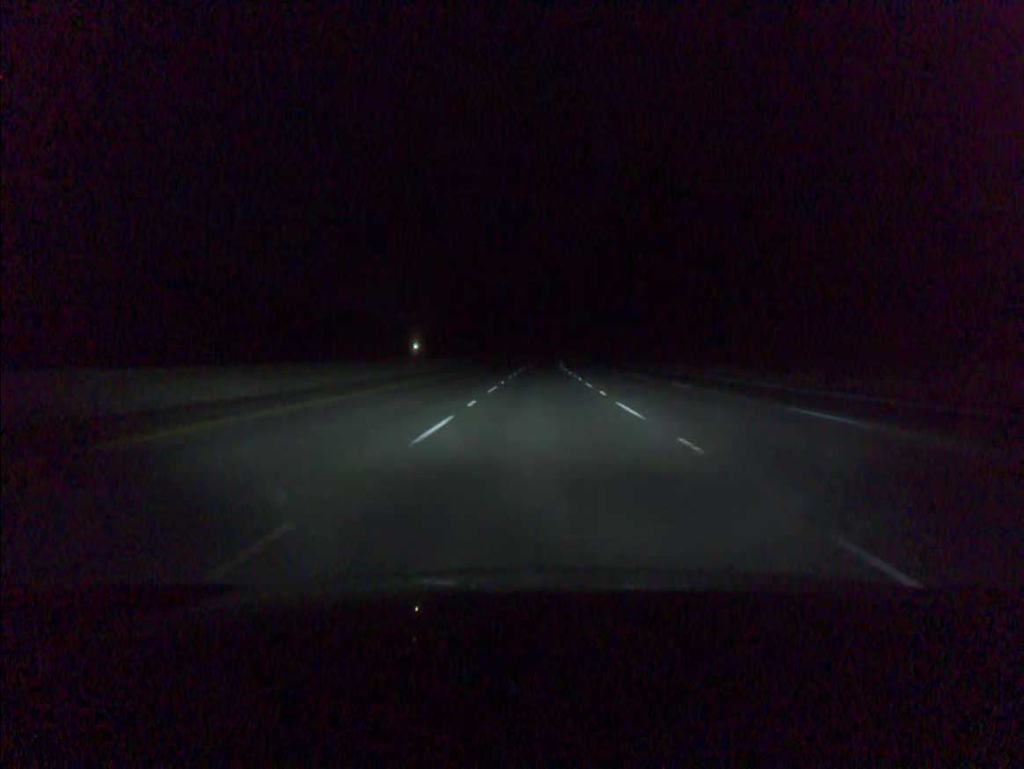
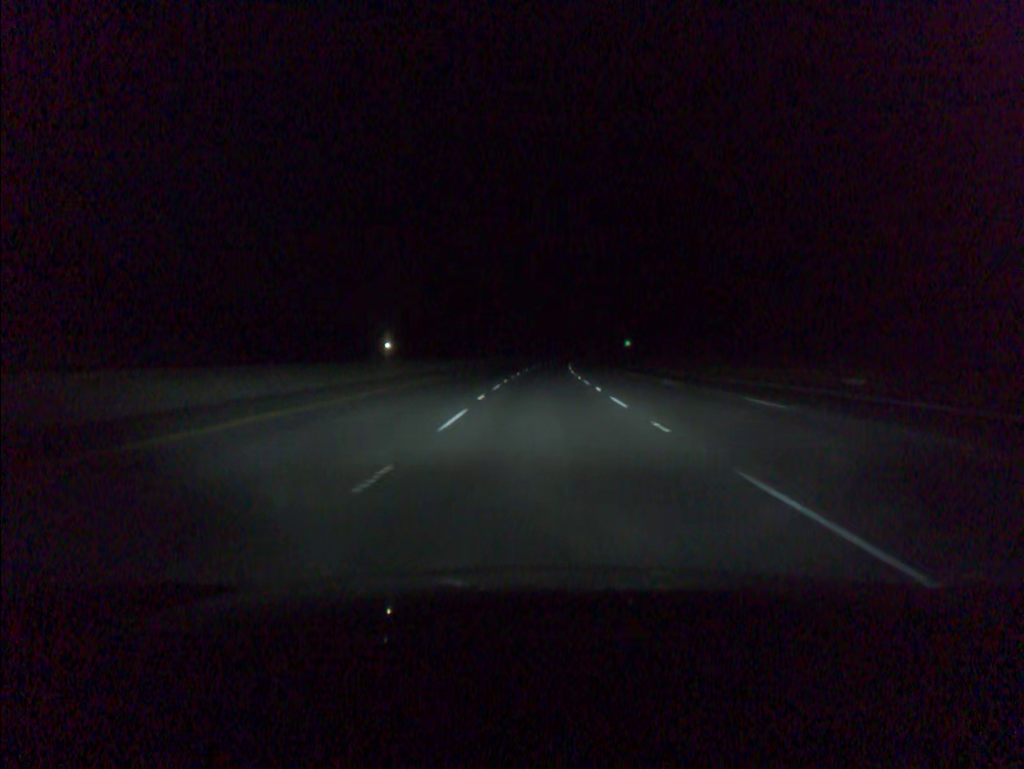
(0.0, +40.8) m; 0°
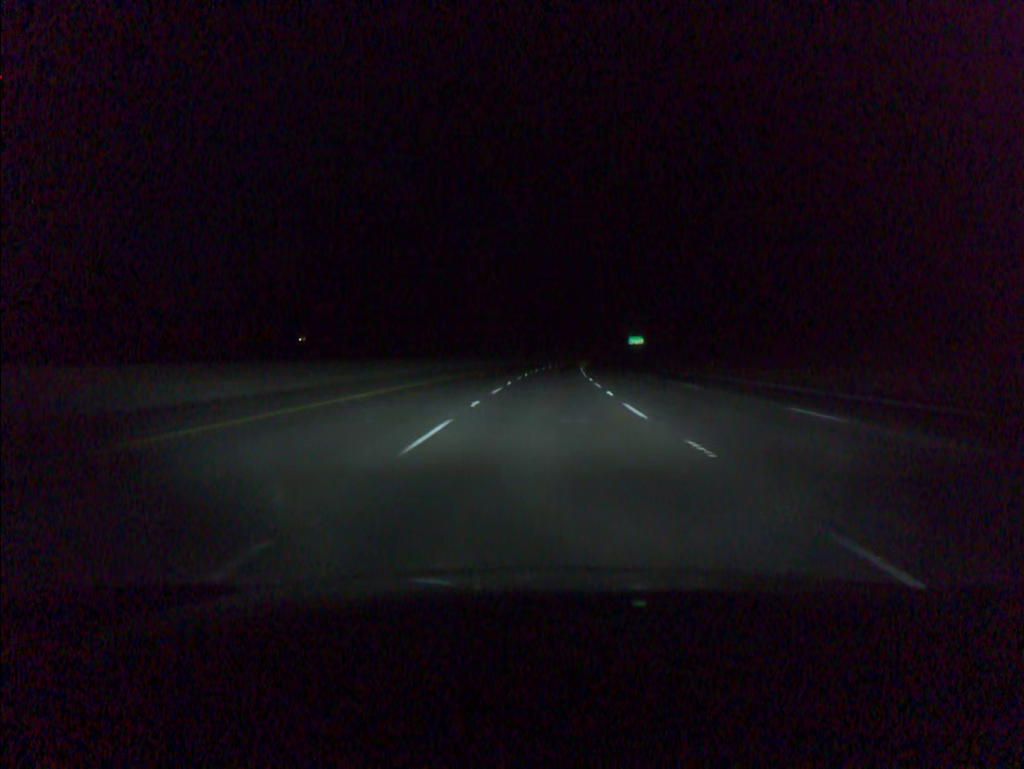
(+0.5, +61.3) m; +1°
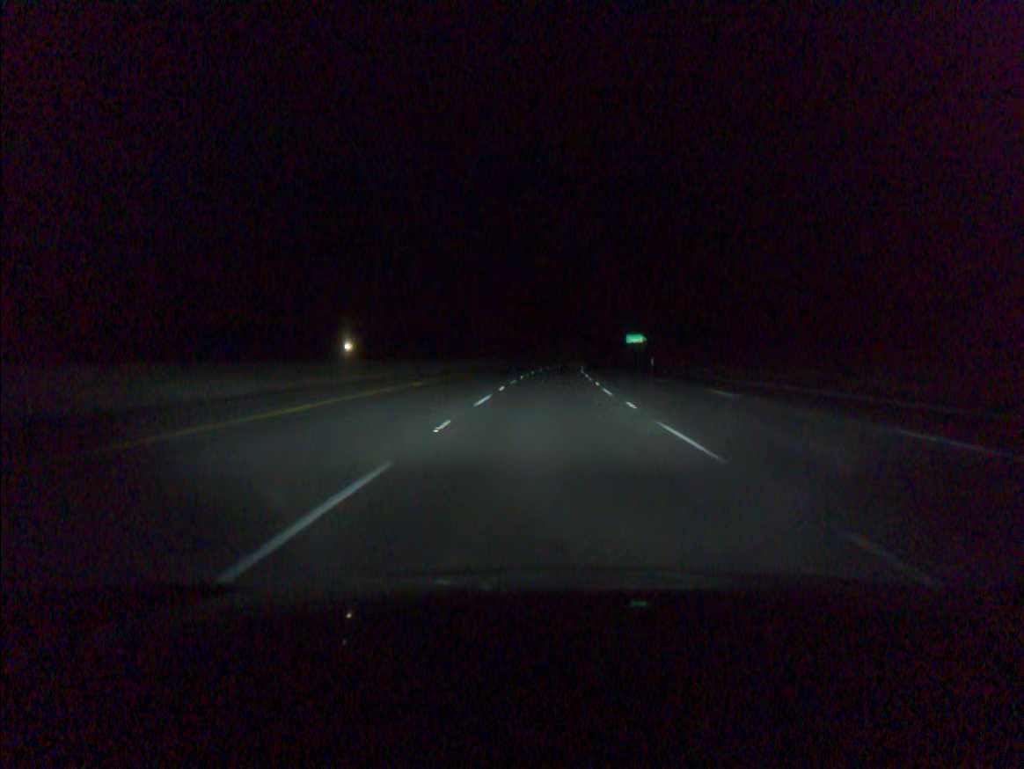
(+0.1, +20.5) m; +1°
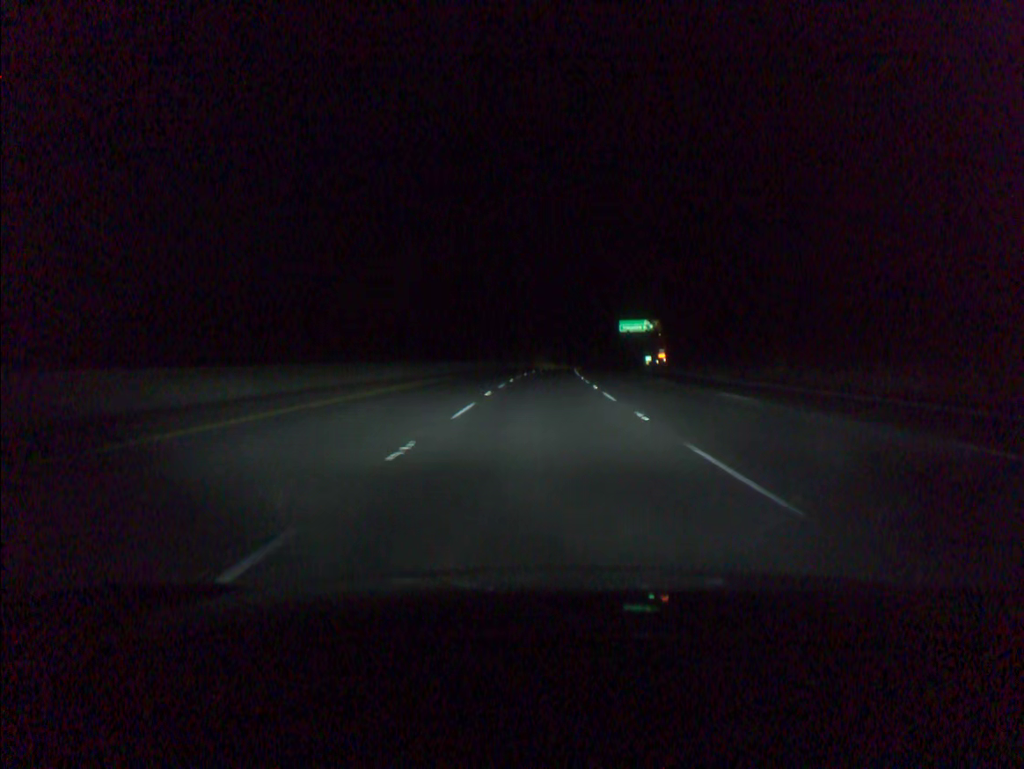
(+1.5, +61.4) m; +3°
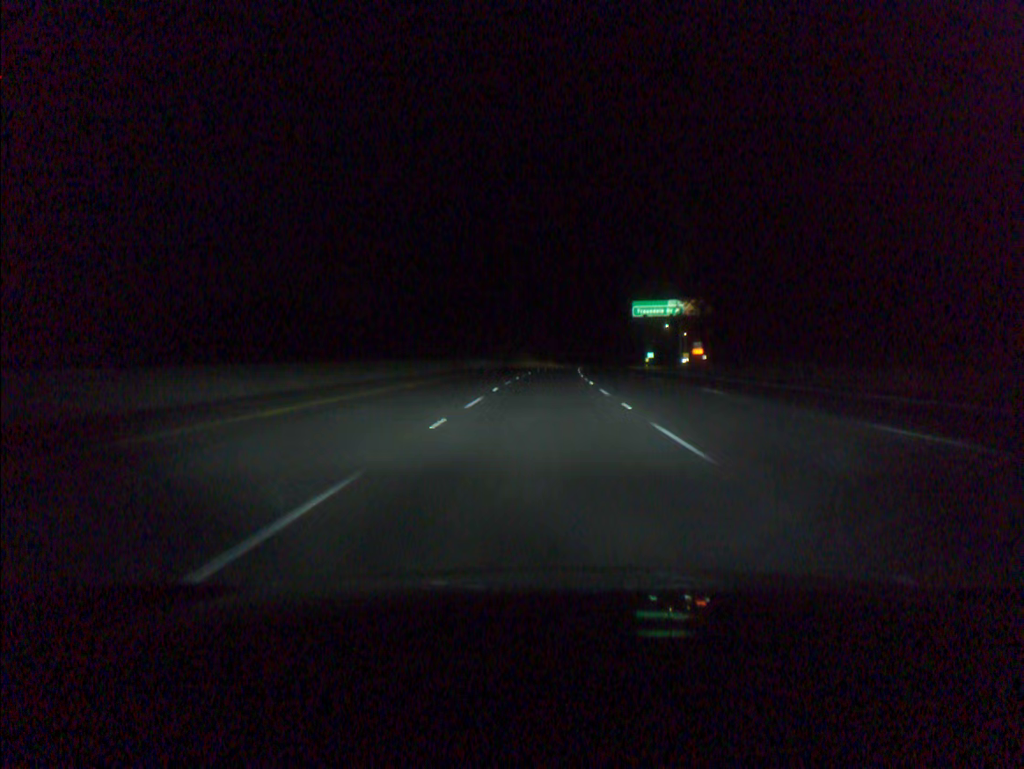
(+0.4, +41.1) m; +1°
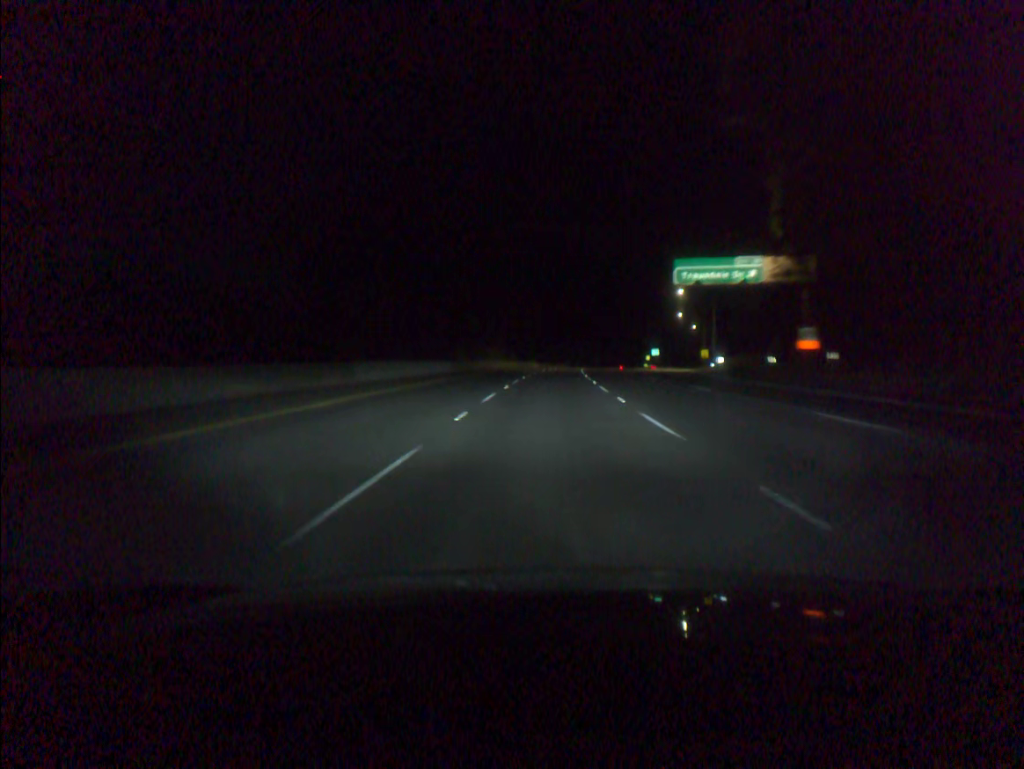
(+0.4, +41.1) m; +1°
